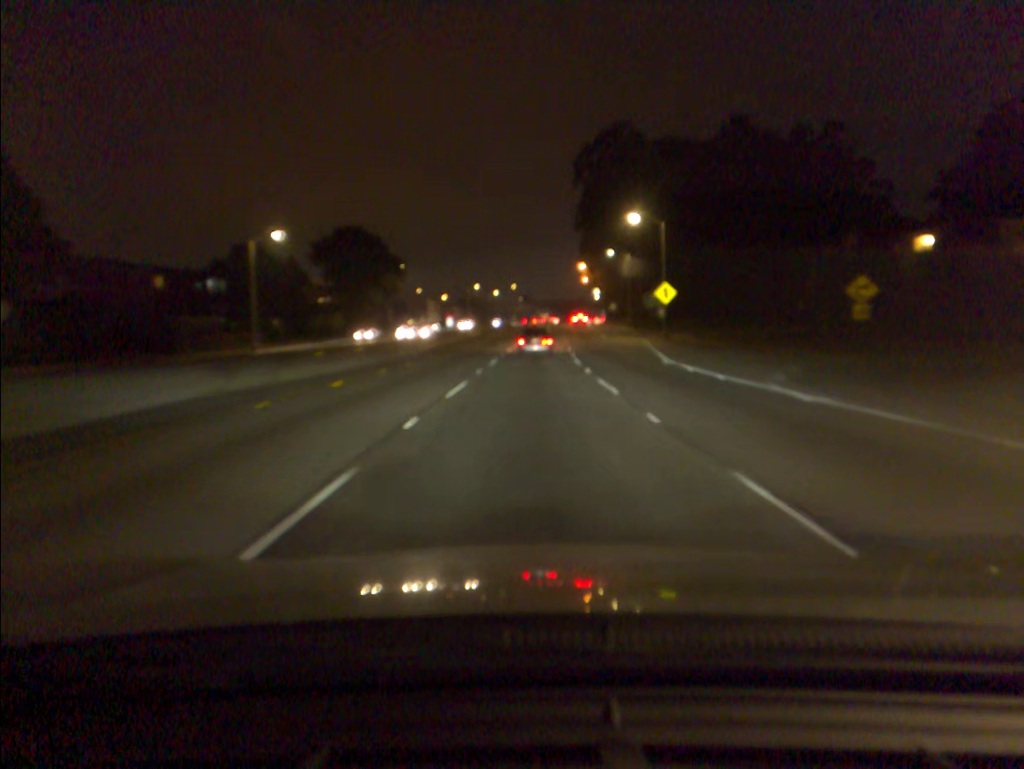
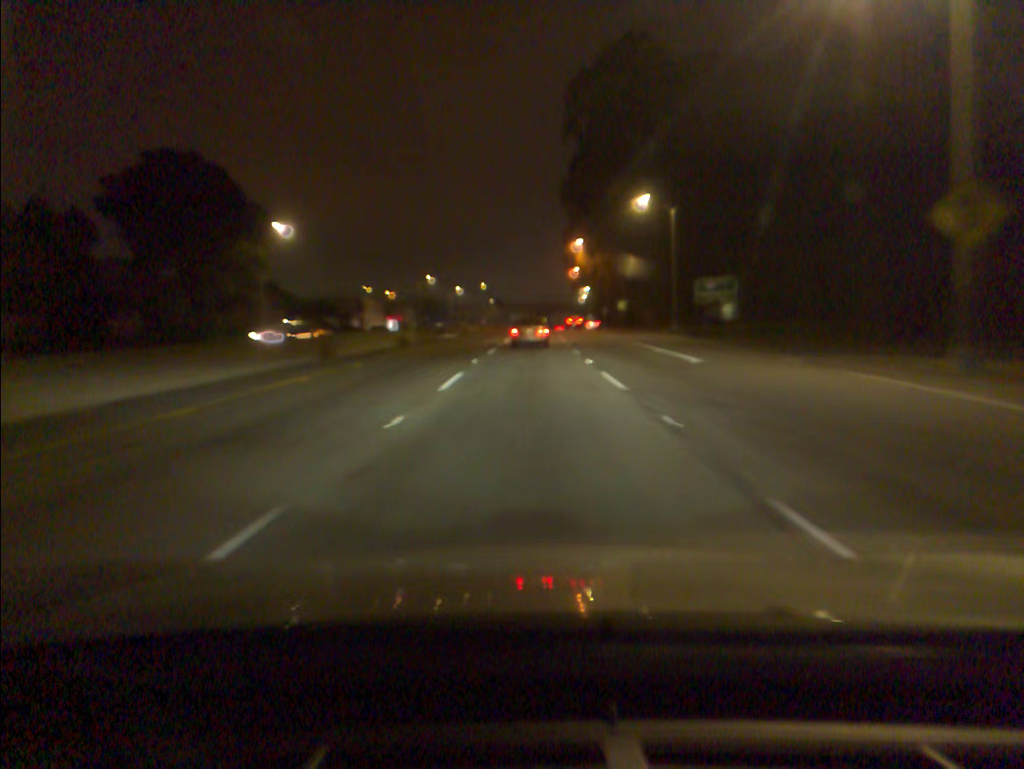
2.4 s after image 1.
(+0.8, +44.3) m; +2°
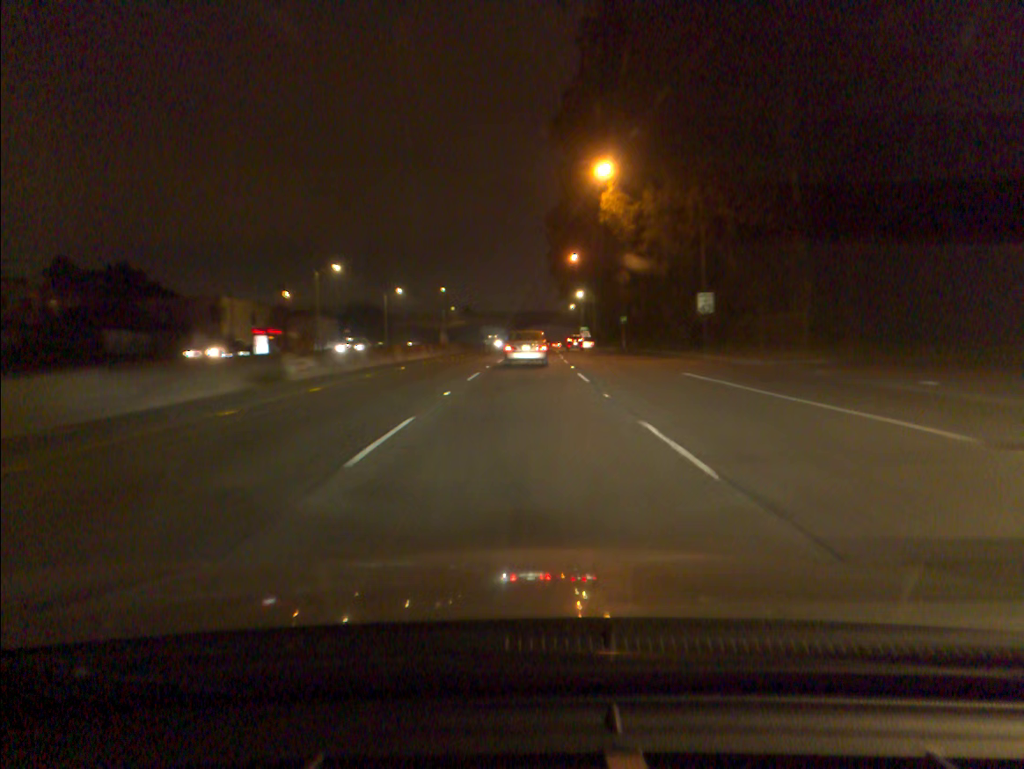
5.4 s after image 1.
(+0.9, +52.5) m; +2°
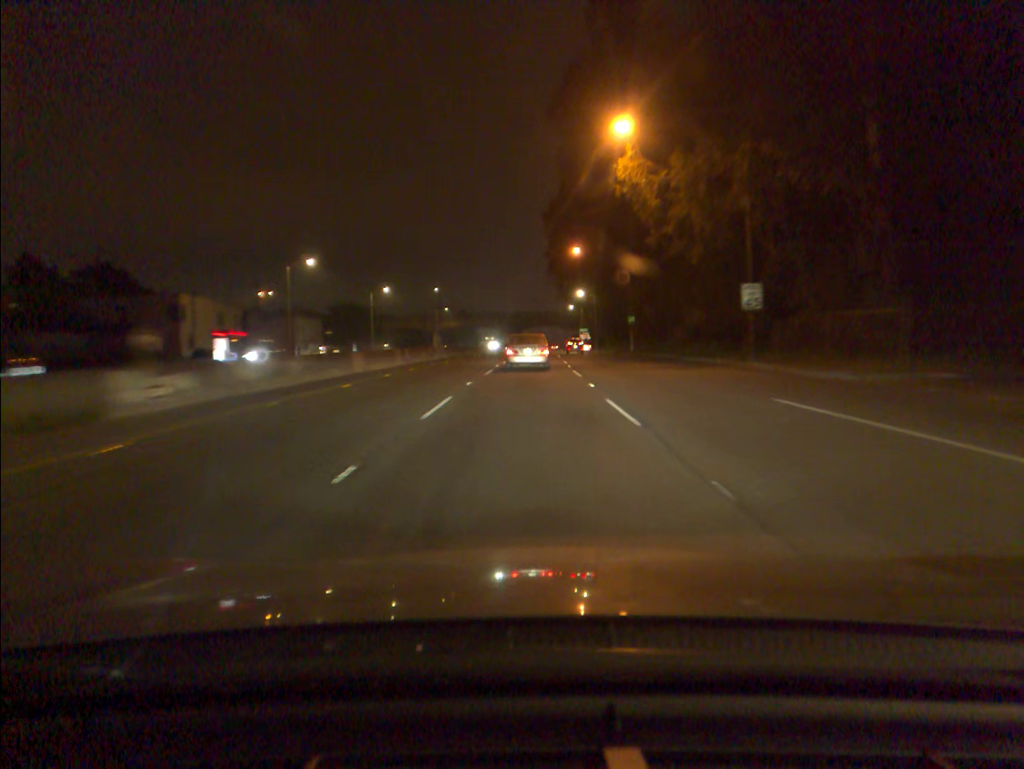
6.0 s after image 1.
(0.0, +10.0) m; 0°
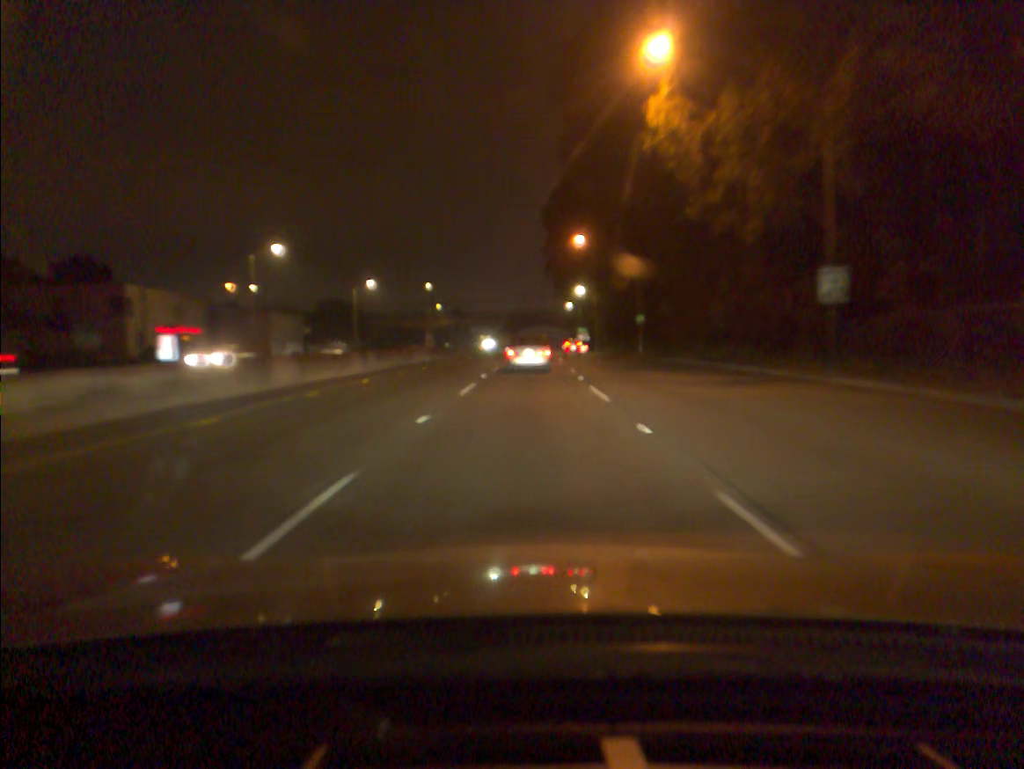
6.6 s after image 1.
(0.0, +9.8) m; 0°
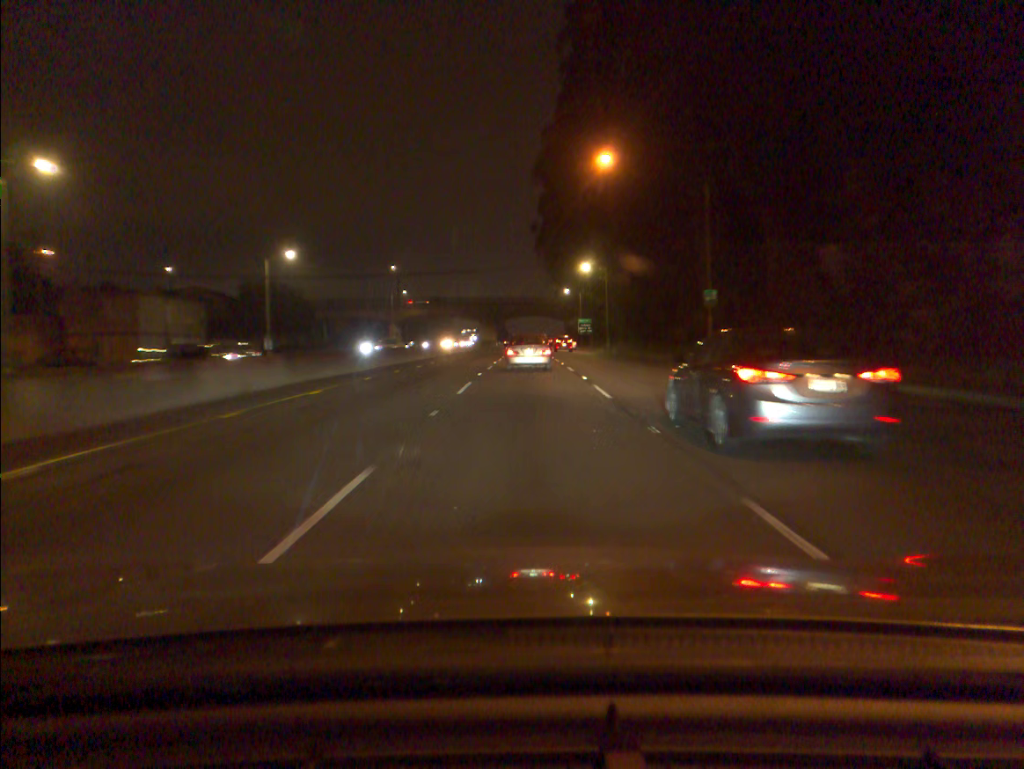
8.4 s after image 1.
(+0.3, +28.9) m; +1°
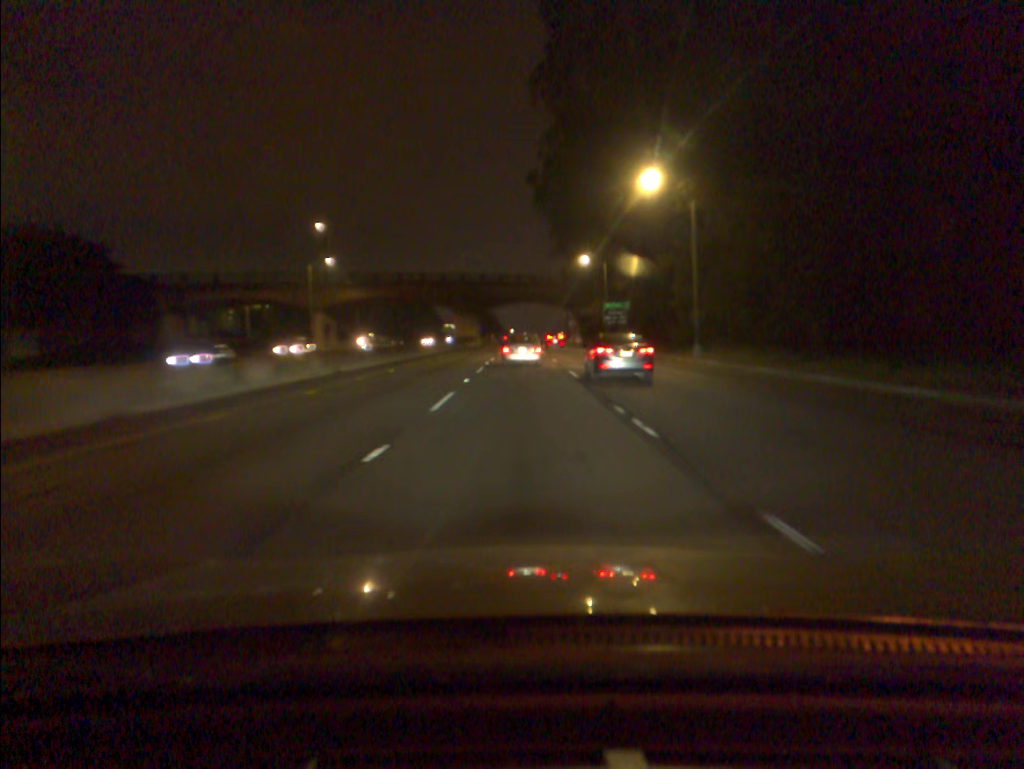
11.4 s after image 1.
(+0.2, +48.7) m; 0°
